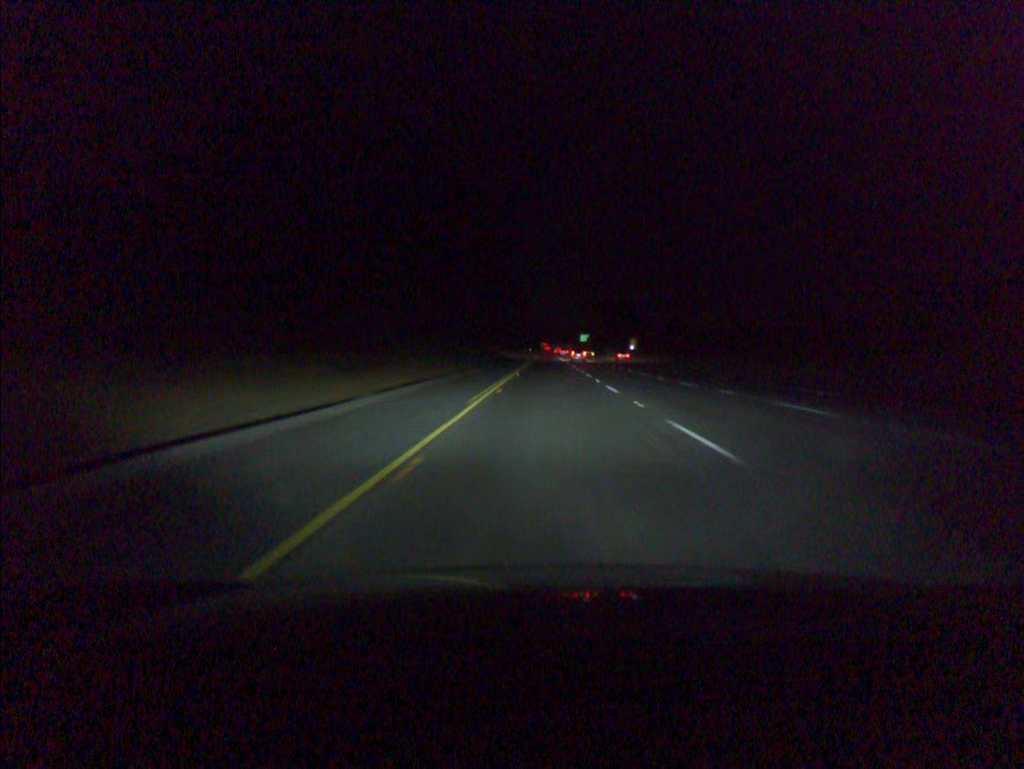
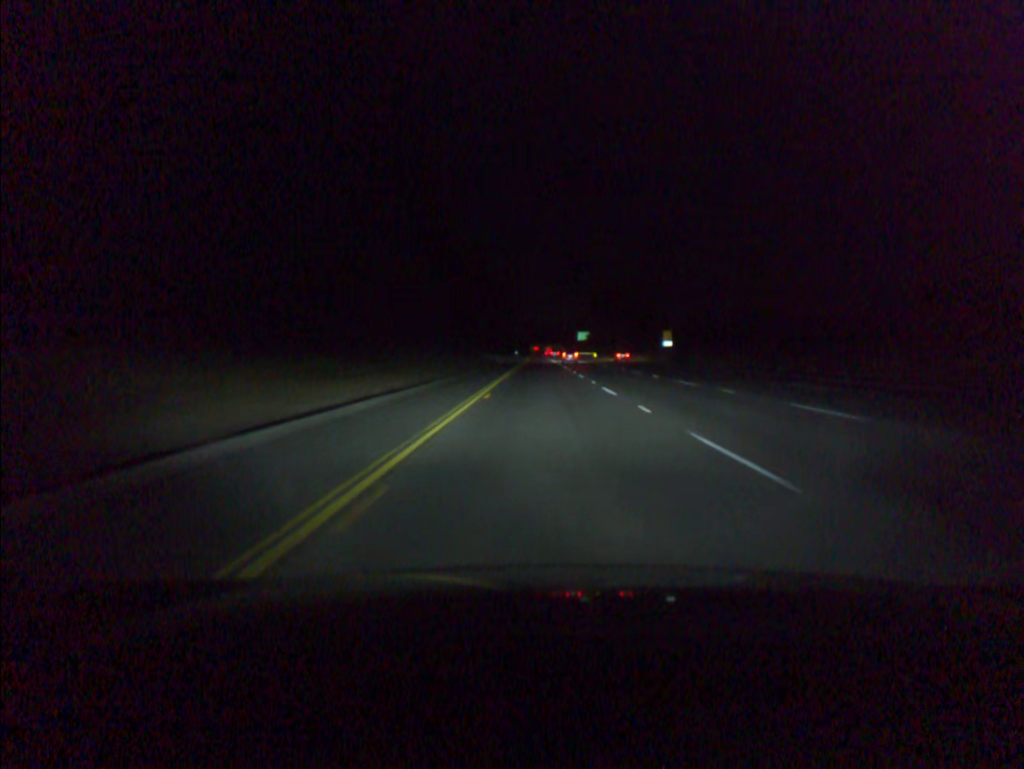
(+0.2, +59.9) m; +1°
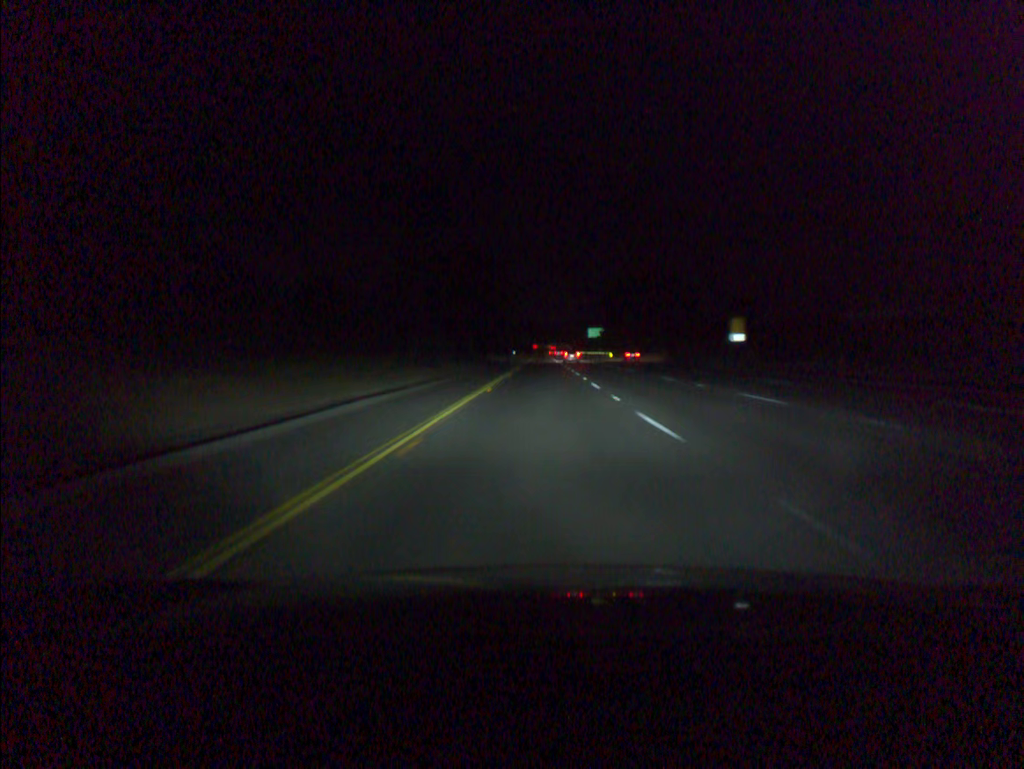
(0.0, +40.0) m; 0°
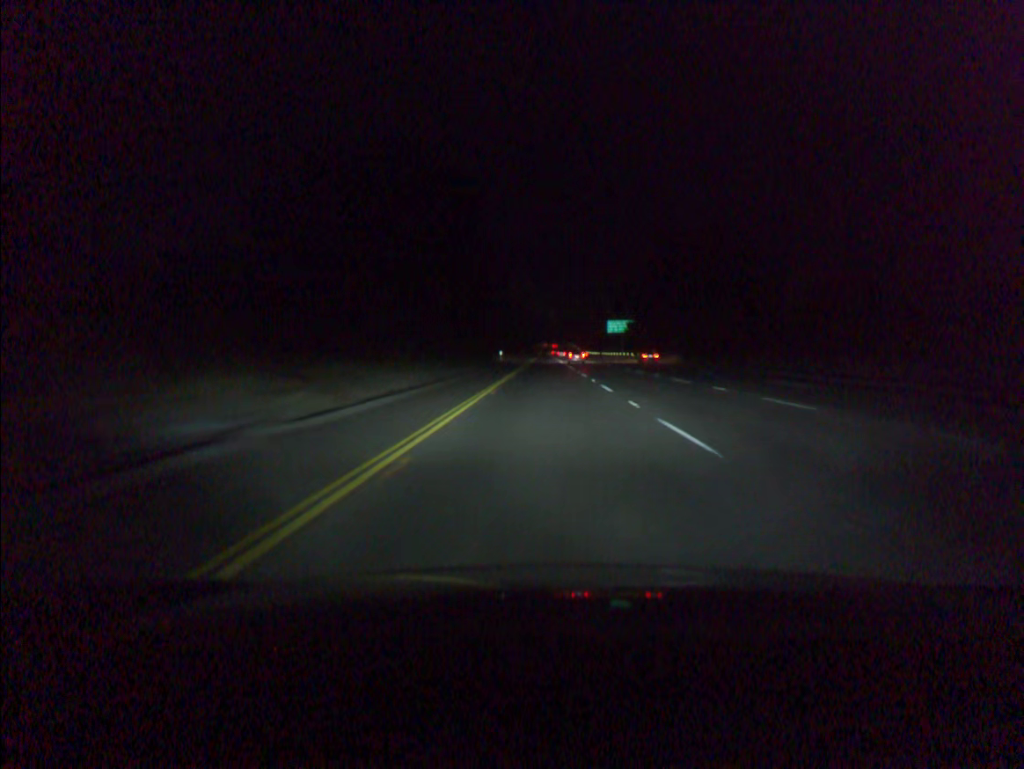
(-0.2, +60.3) m; 0°
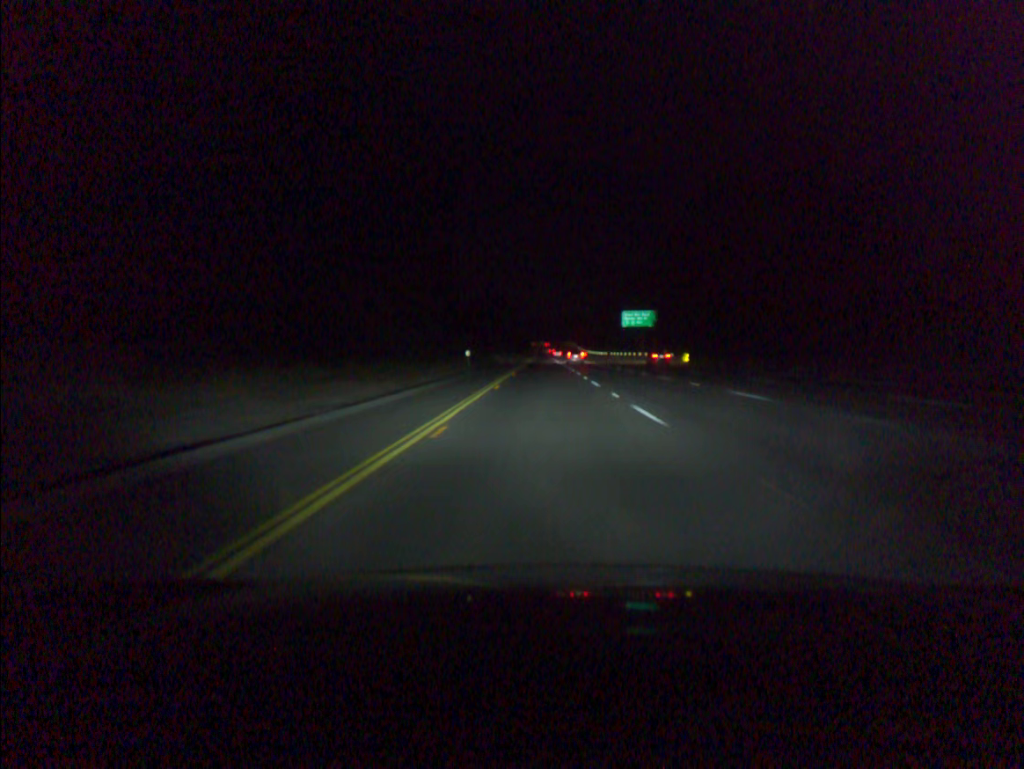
(+0.1, +40.4) m; 0°
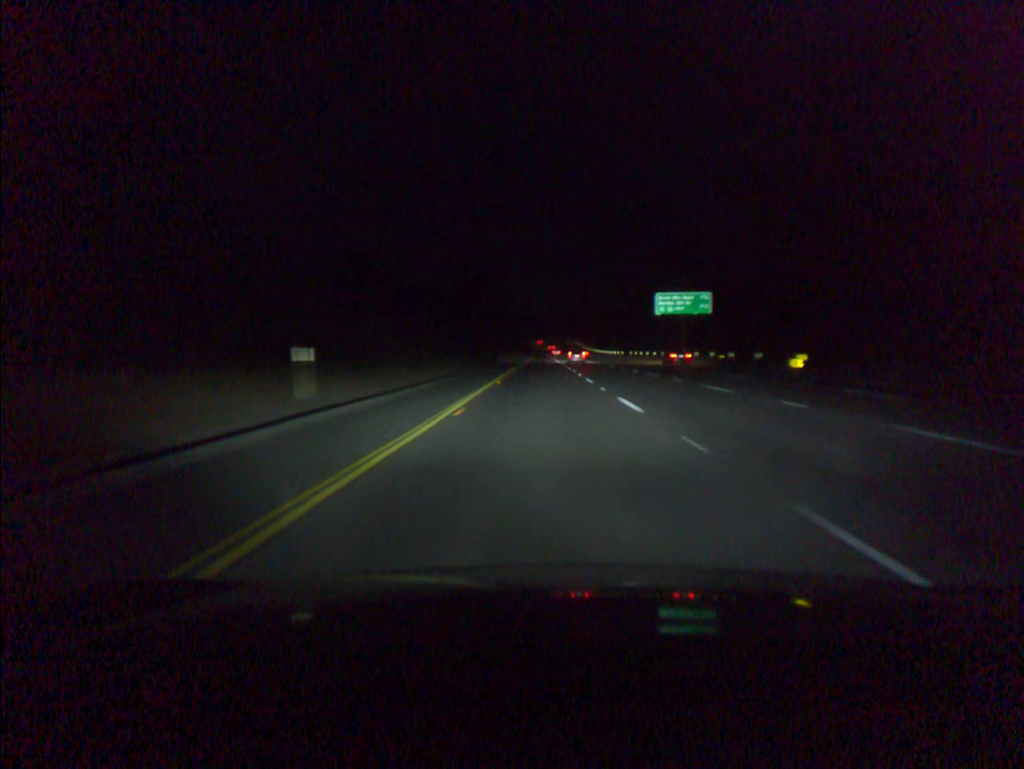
(0.0, +40.4) m; 0°
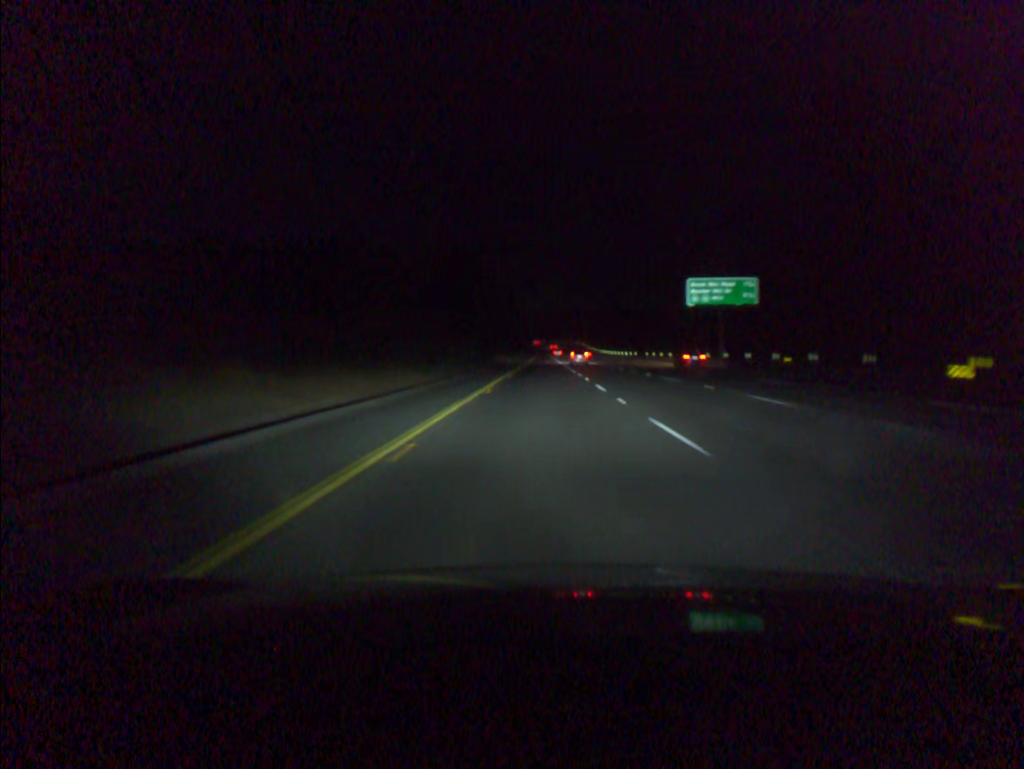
(0.0, +20.2) m; 0°
